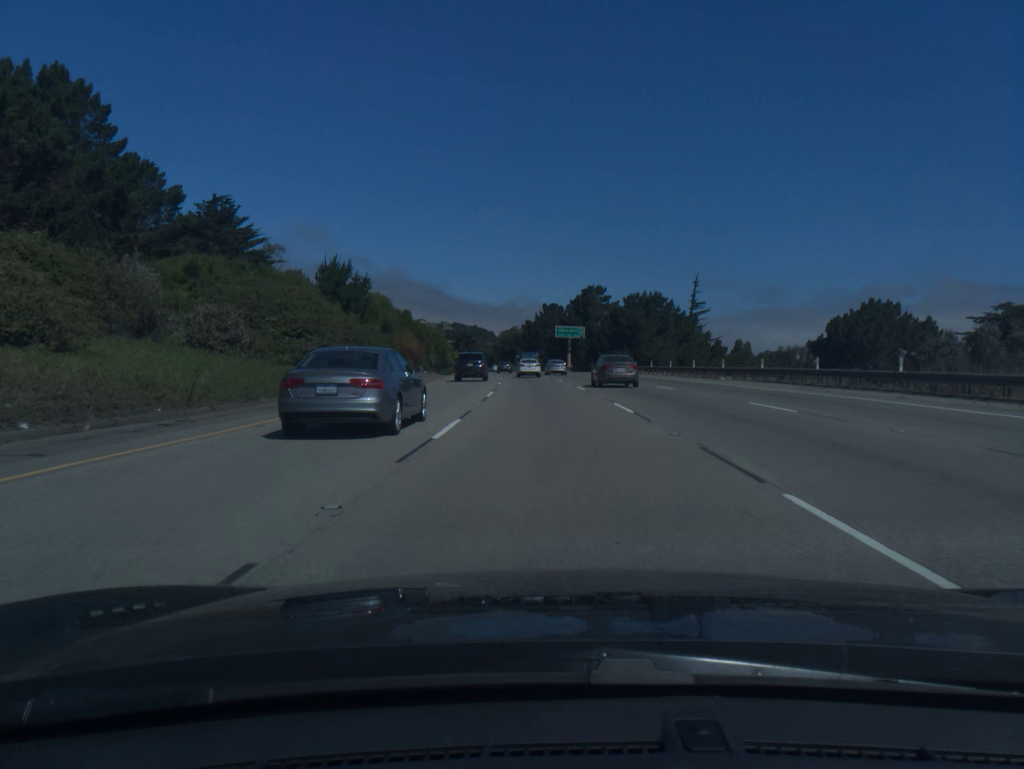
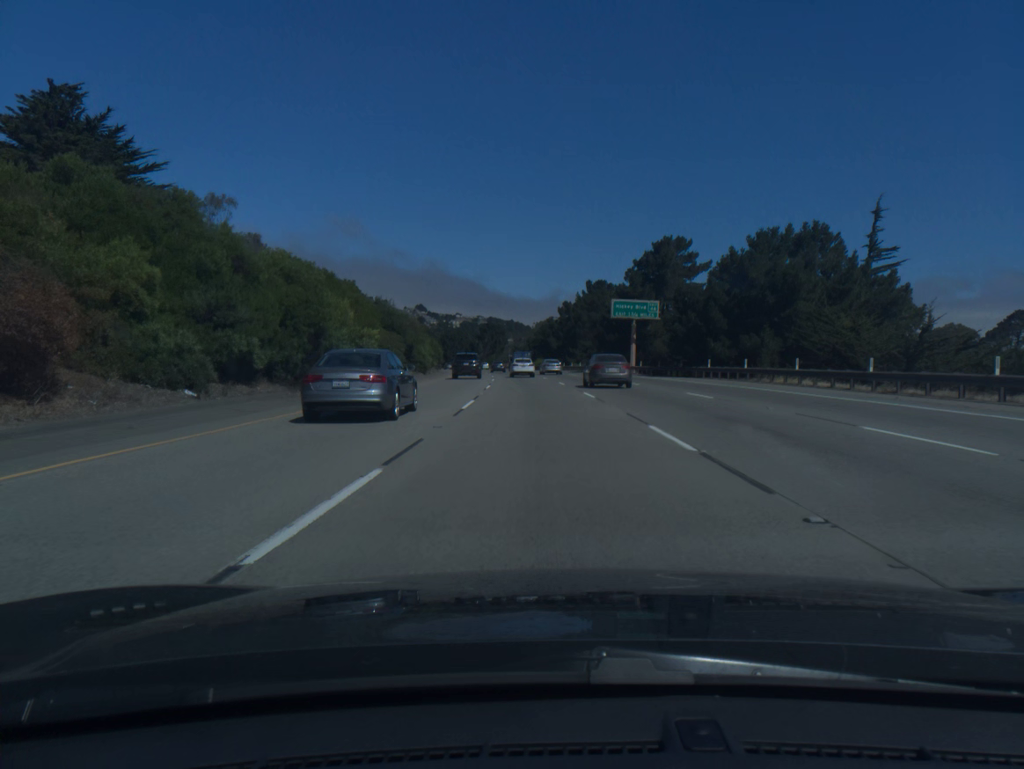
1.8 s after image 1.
(-1.1, +51.3) m; -3°
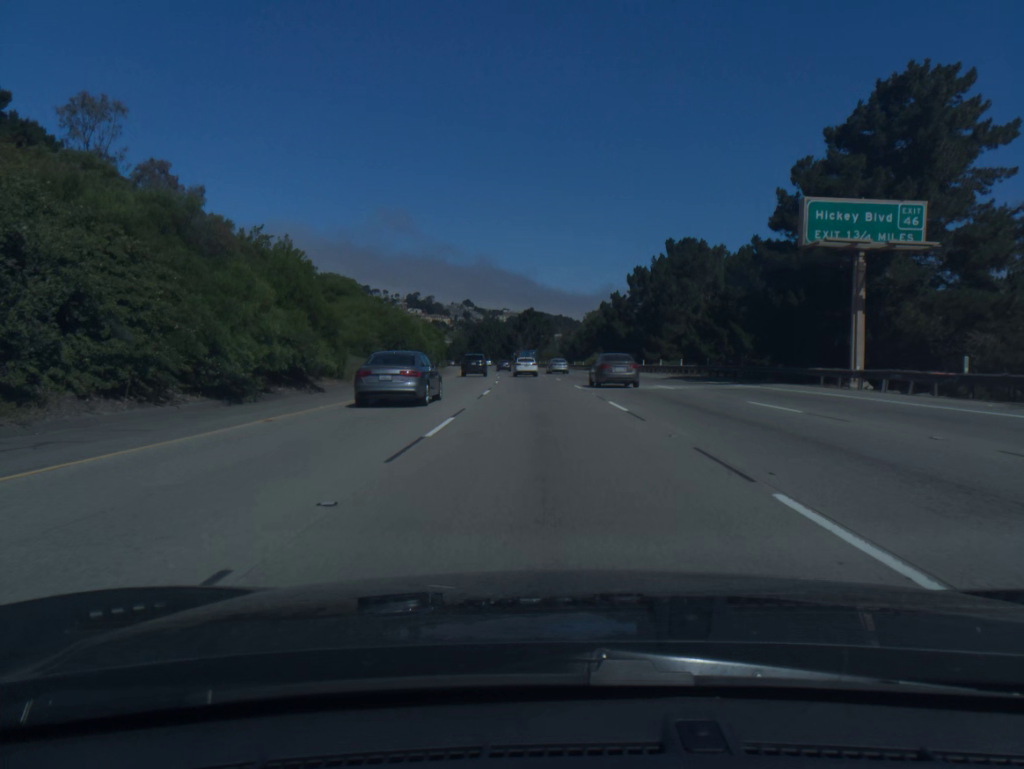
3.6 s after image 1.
(-1.6, +50.8) m; -4°
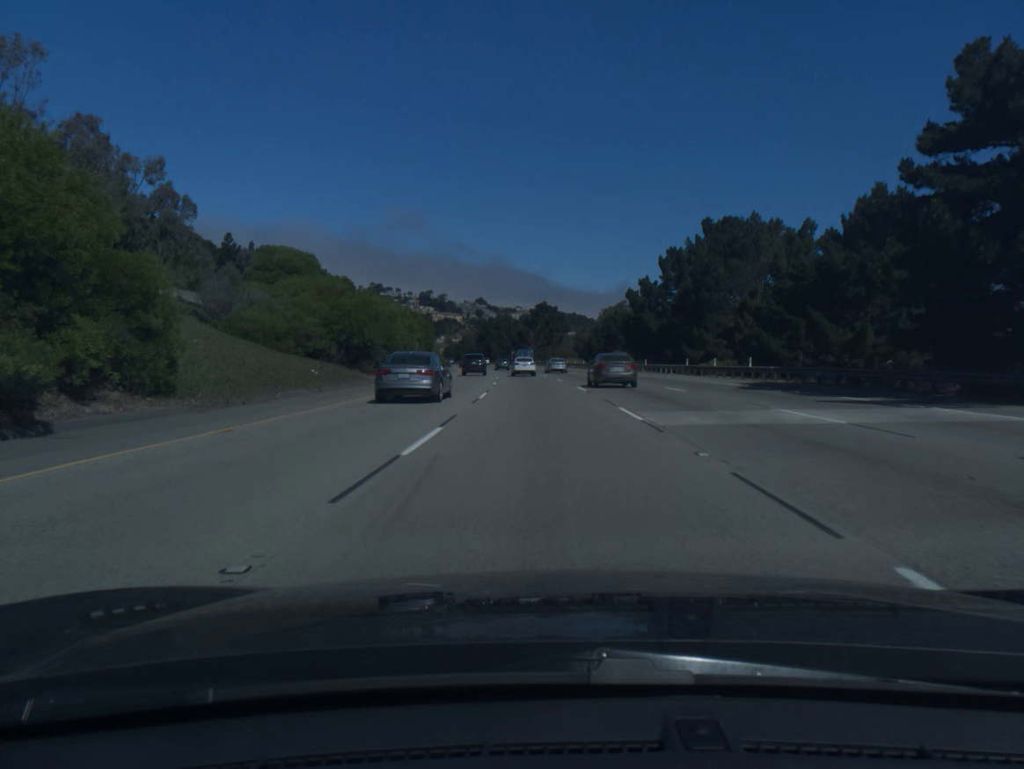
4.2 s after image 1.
(-0.1, +16.9) m; -1°
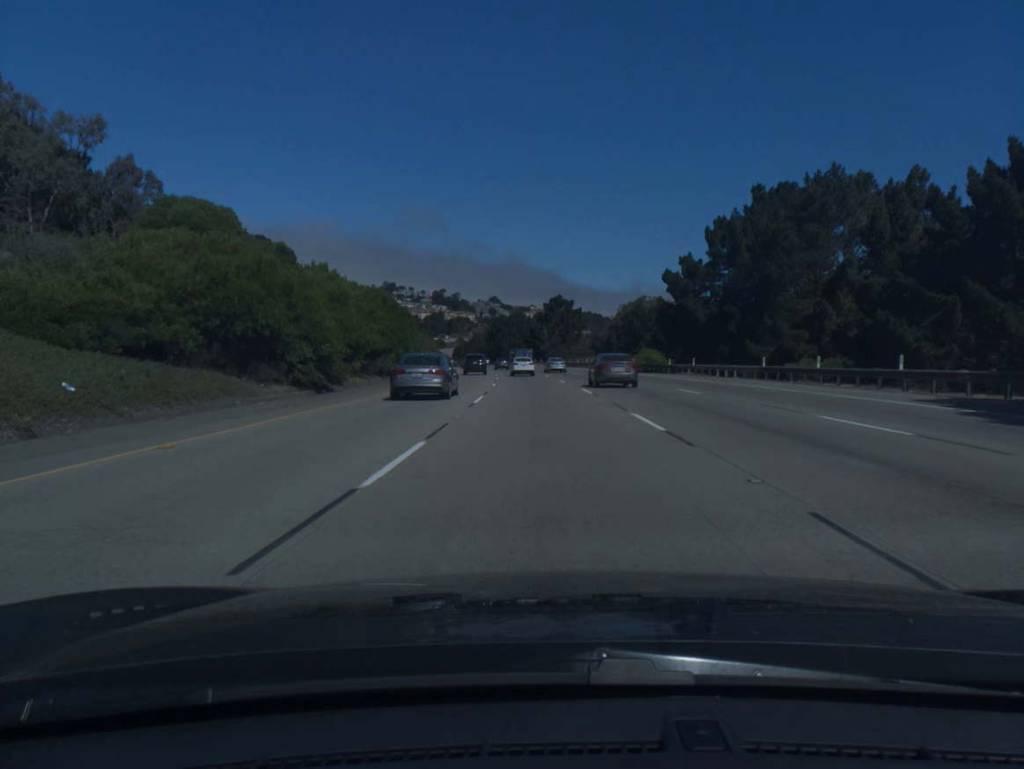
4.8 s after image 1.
(-0.1, +16.9) m; -1°
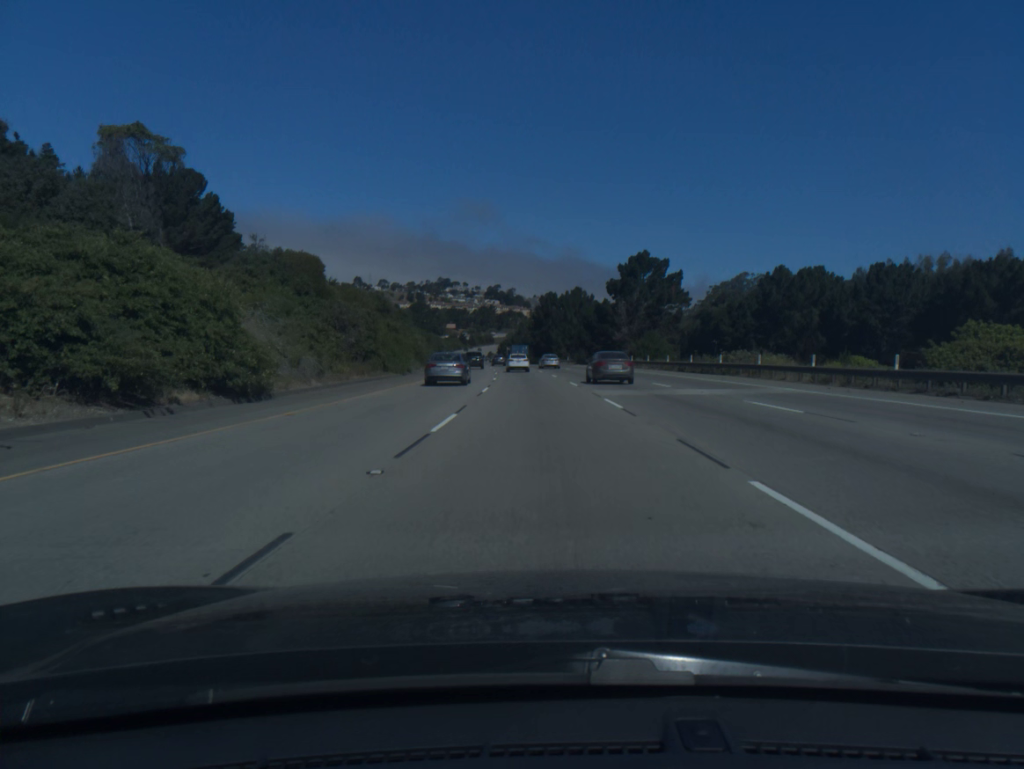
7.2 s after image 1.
(-2.4, +67.6) m; -4°
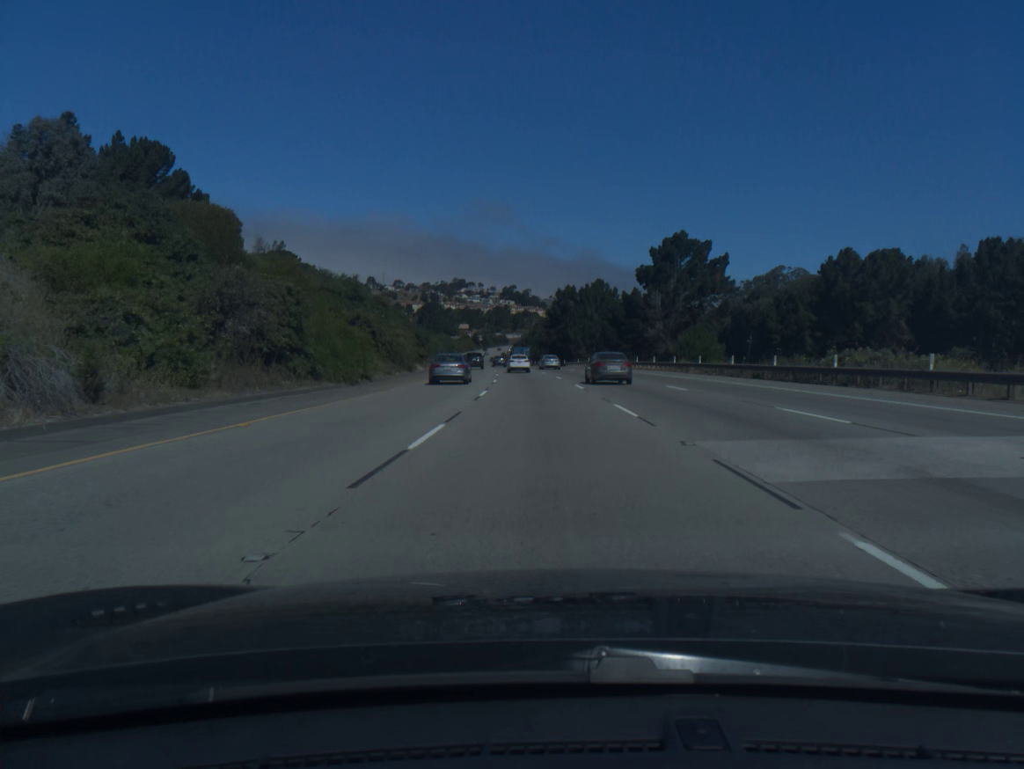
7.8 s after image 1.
(-0.2, +17.1) m; -1°
